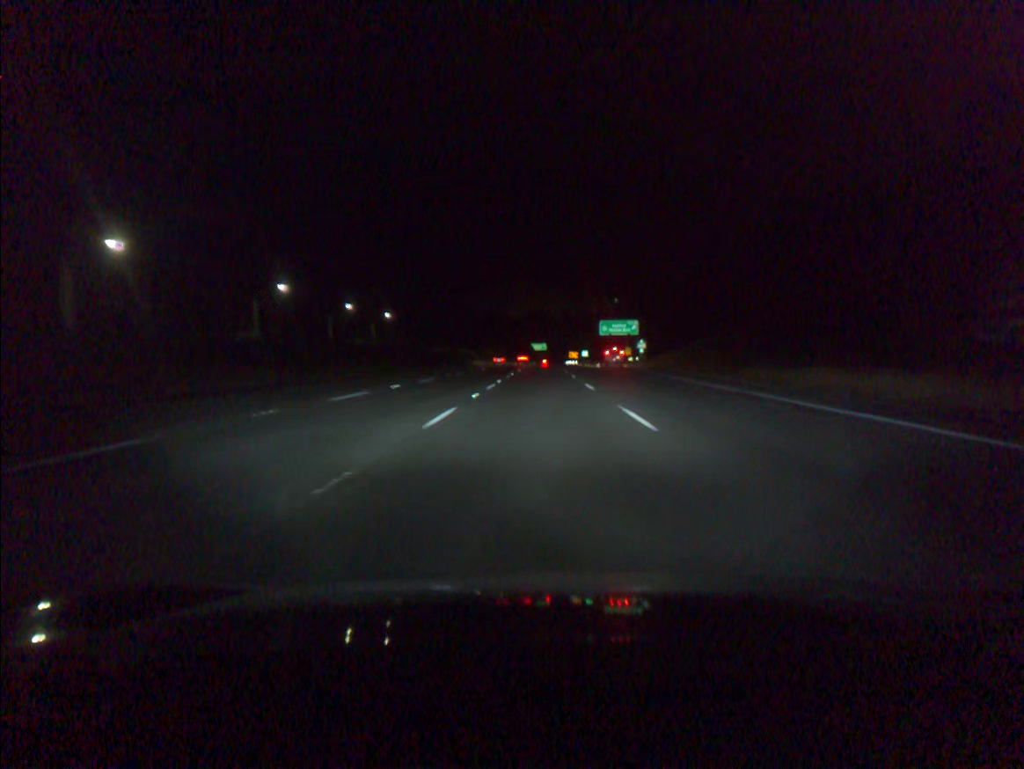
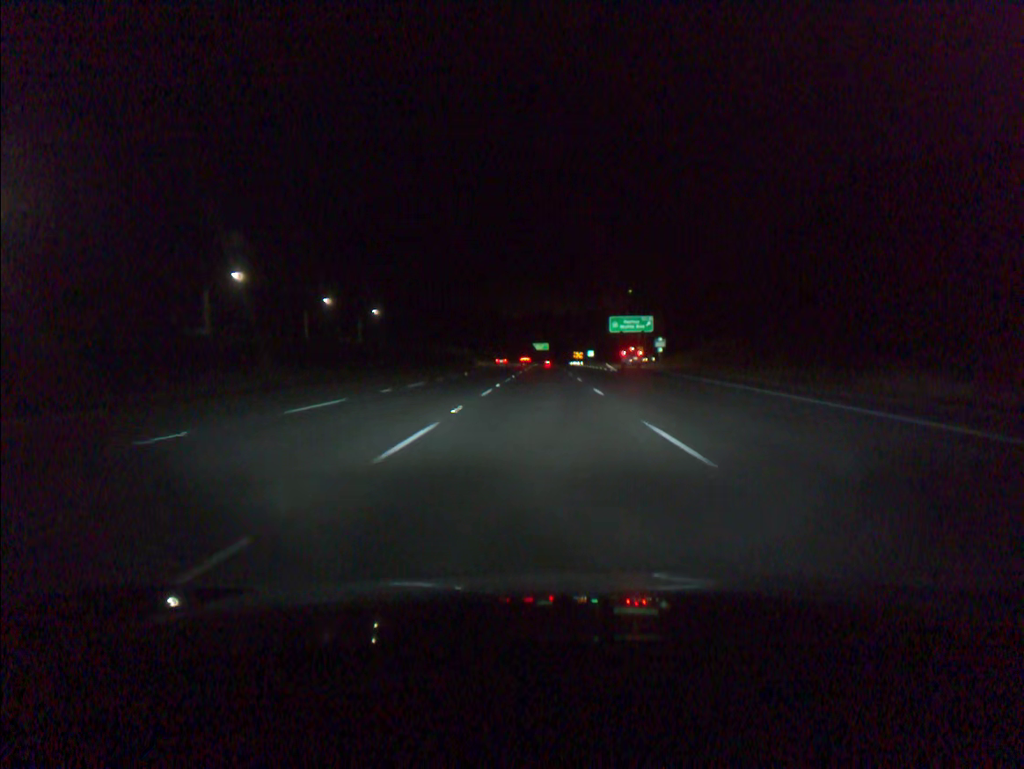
(0.0, +18.4) m; 0°
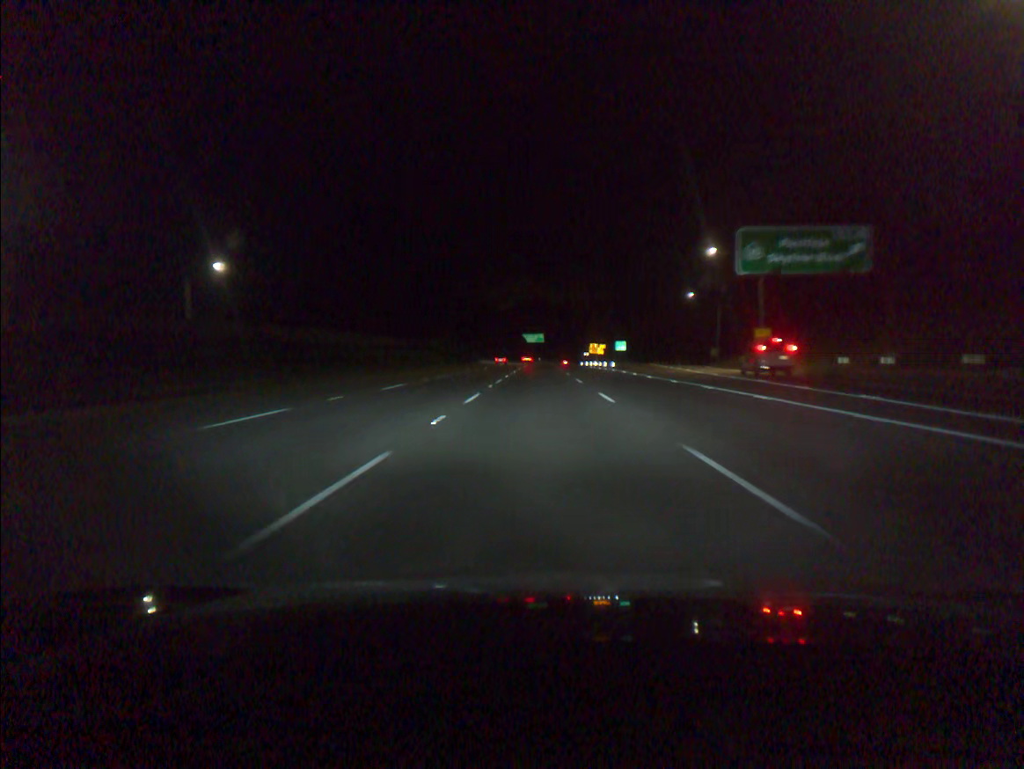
(+0.4, +91.9) m; 0°
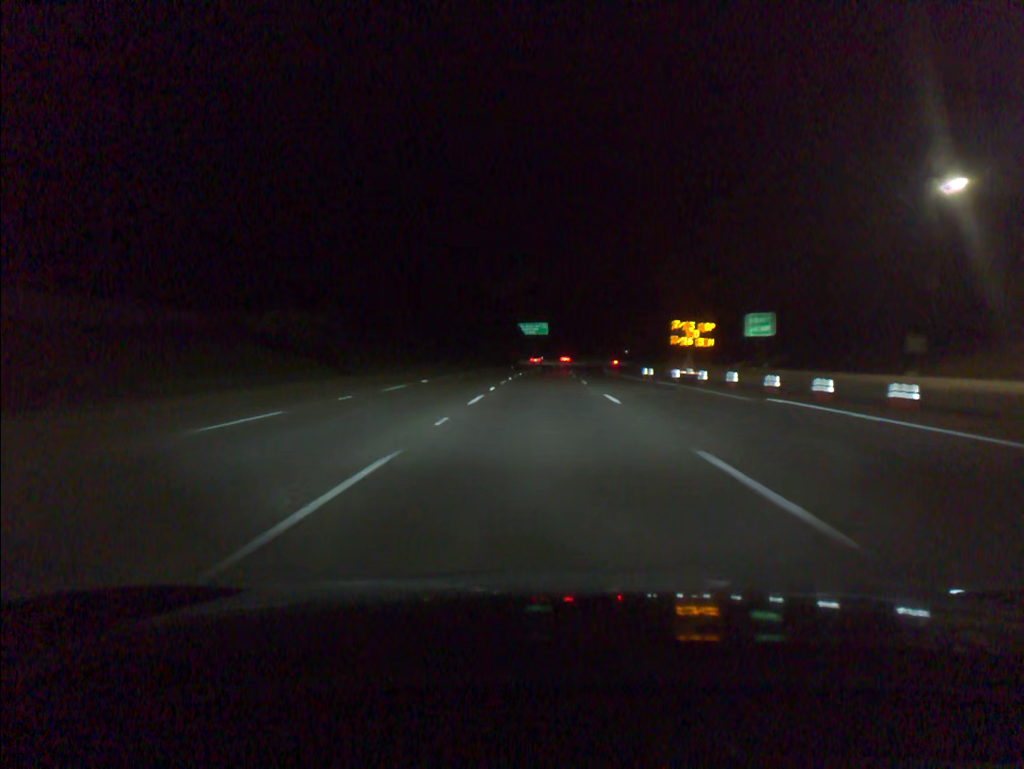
(-0.2, +73.4) m; 0°
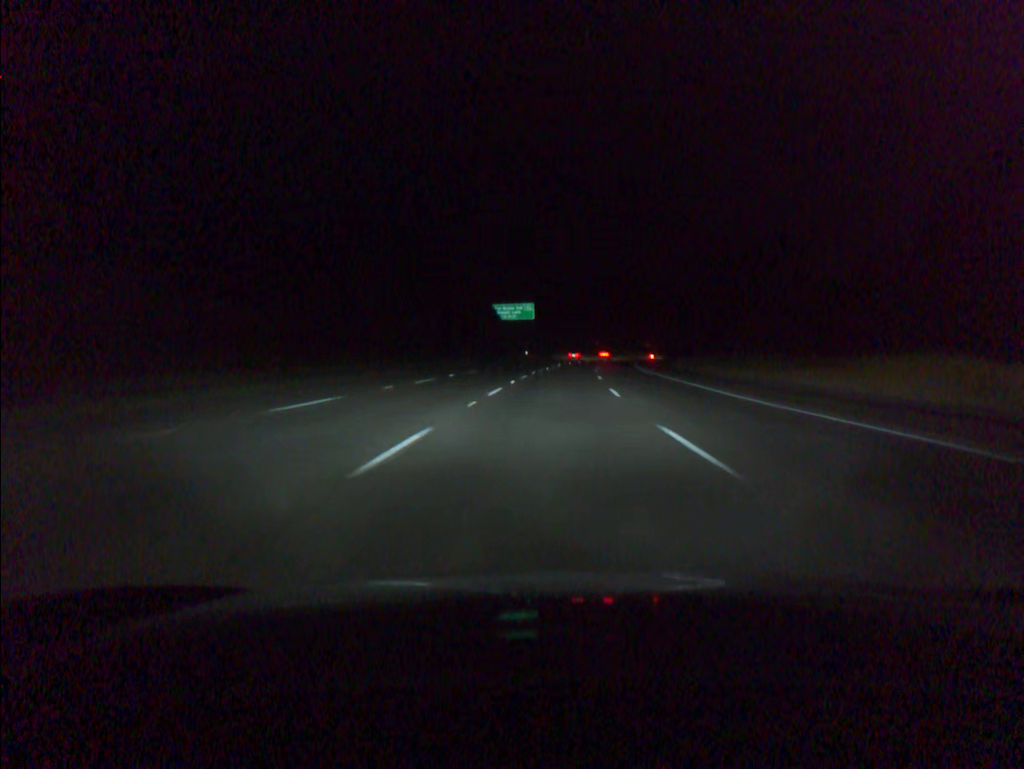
(+0.3, +55.1) m; +1°
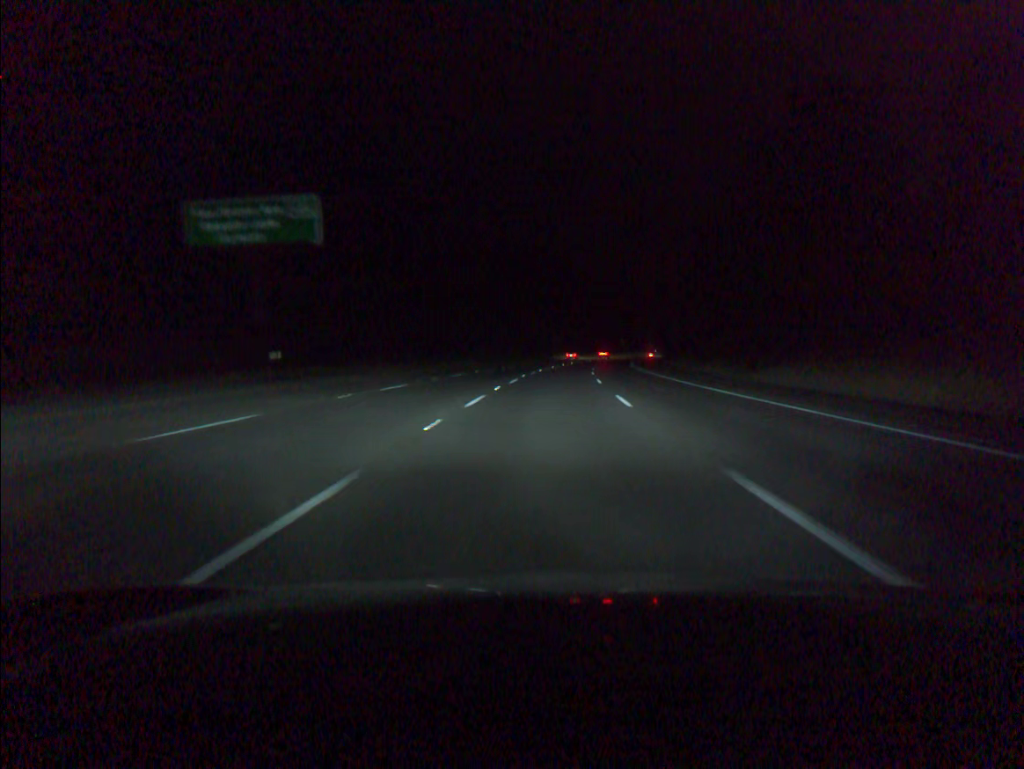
(+5.1, +91.9) m; +7°
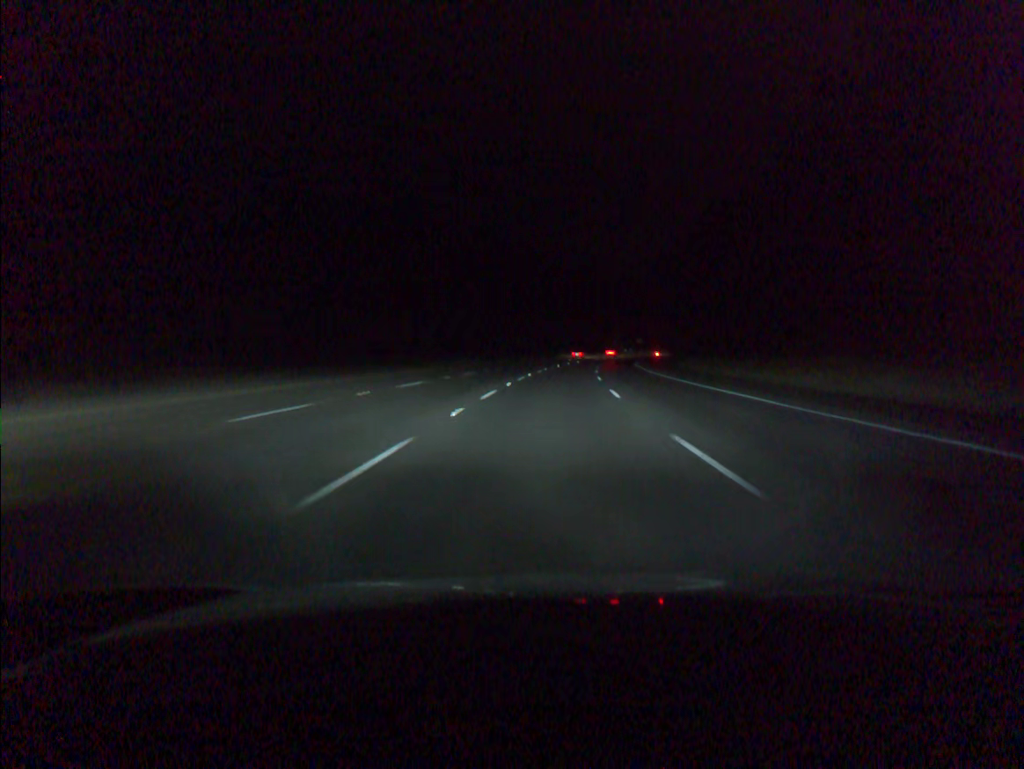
(+1.7, +55.3) m; +3°
